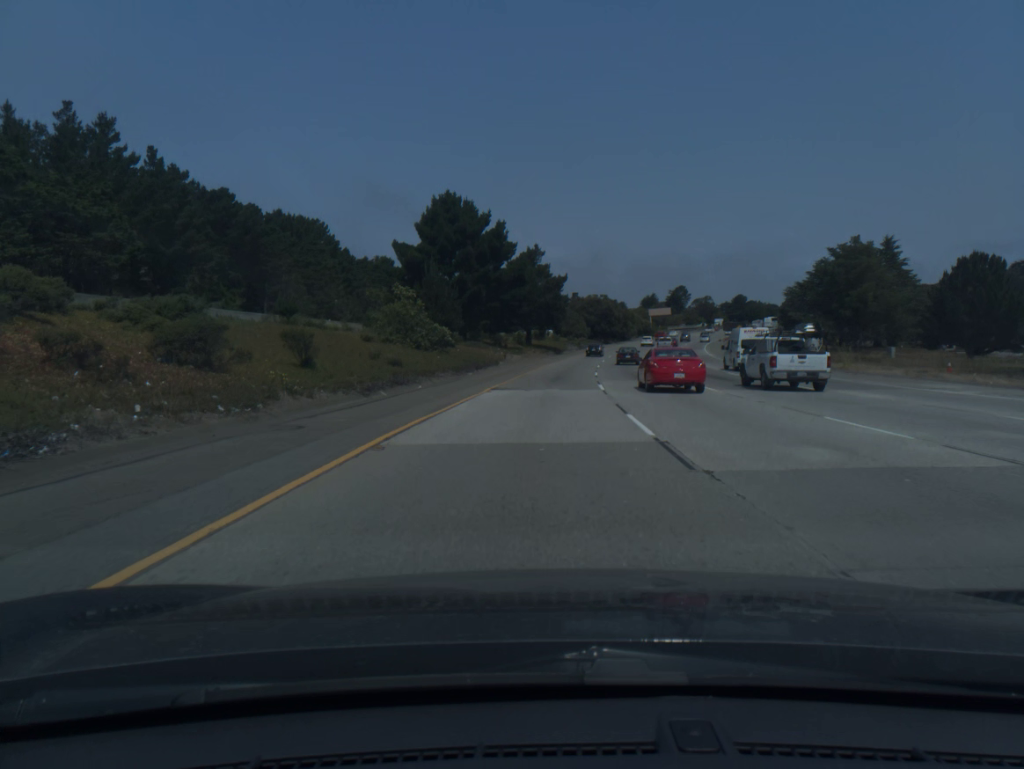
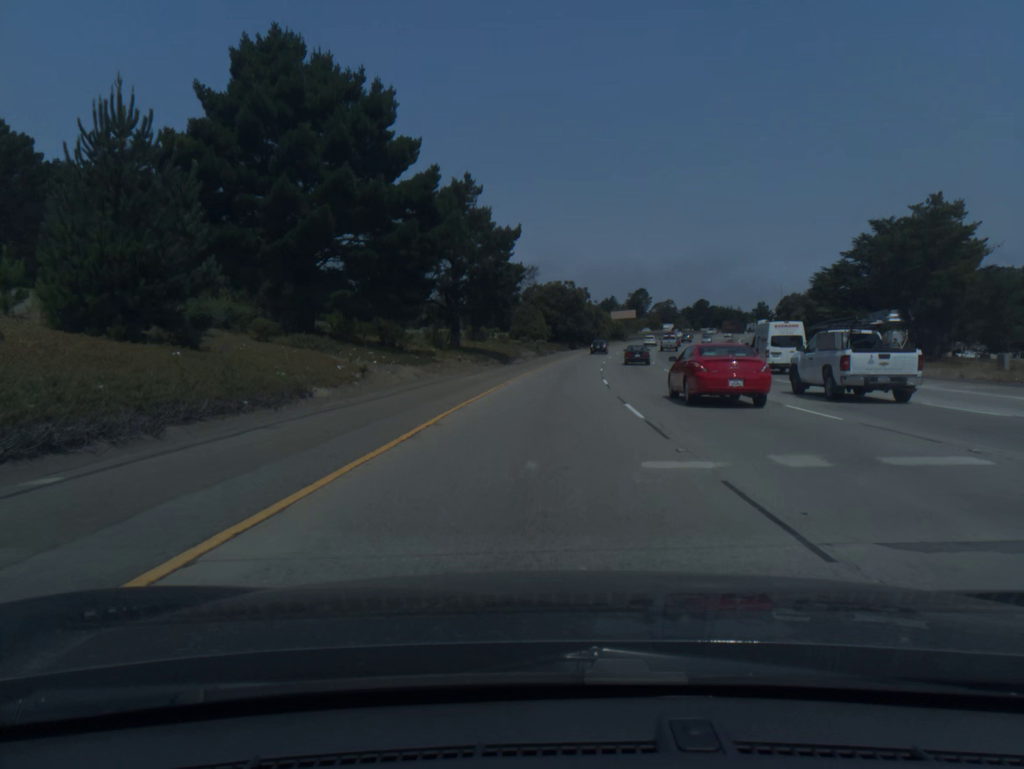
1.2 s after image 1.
(+1.2, +40.4) m; +4°
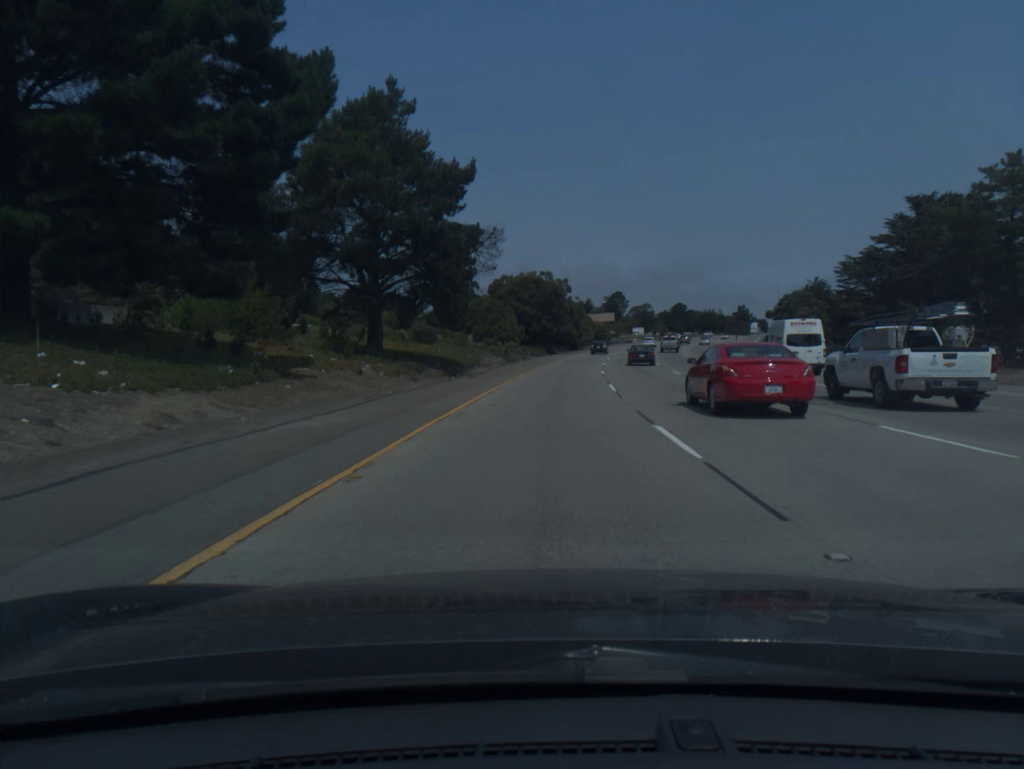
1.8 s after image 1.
(+0.3, +20.2) m; +2°
